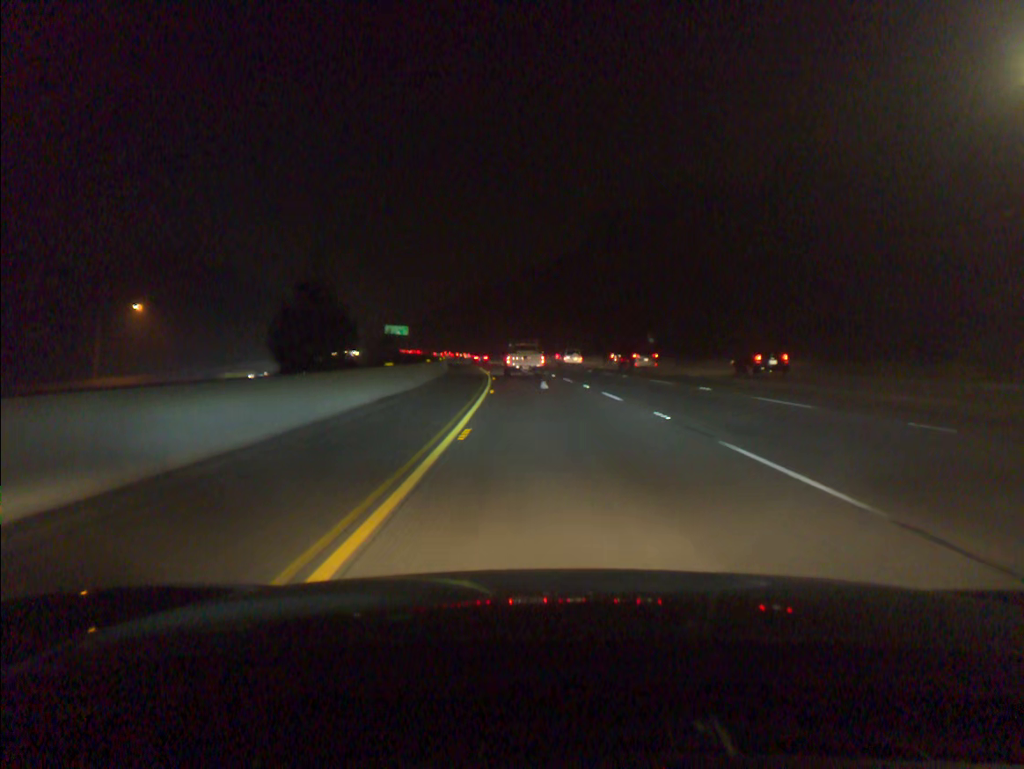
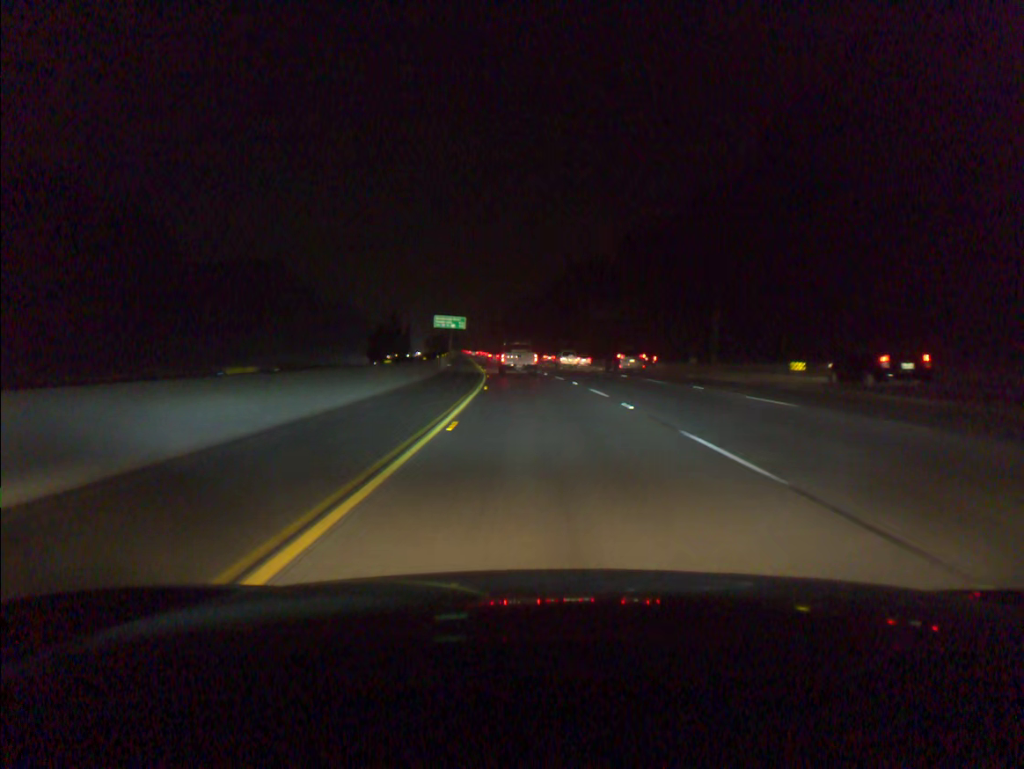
(-3.9, +71.5) m; -7°
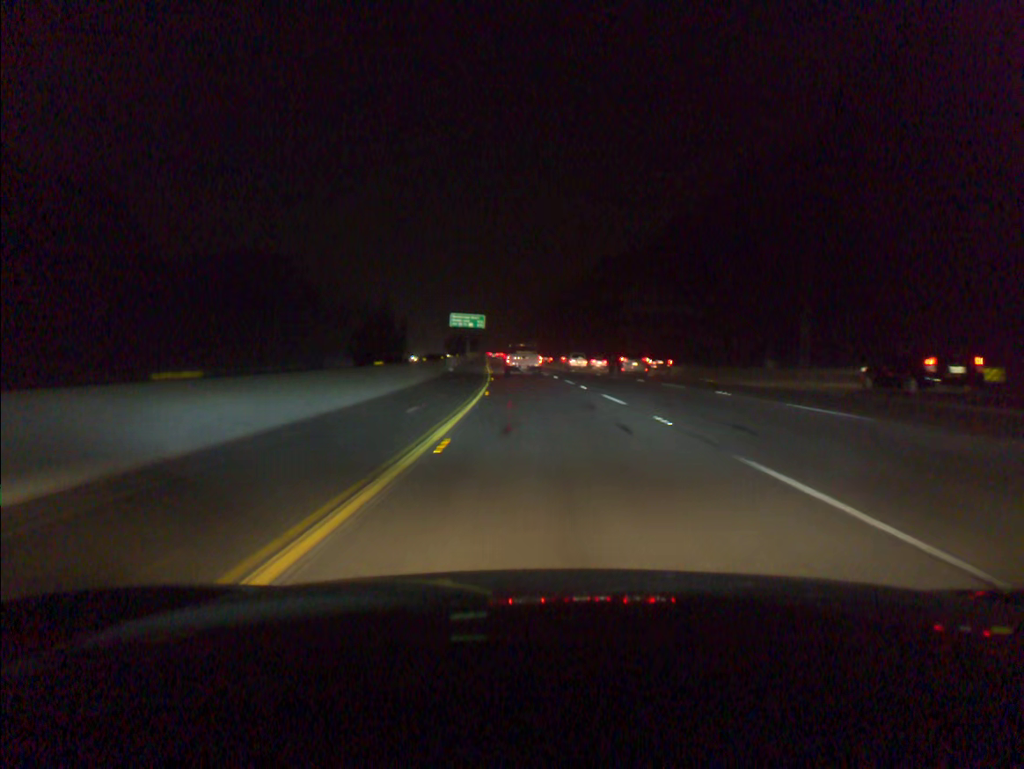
(-0.3, +17.5) m; -2°
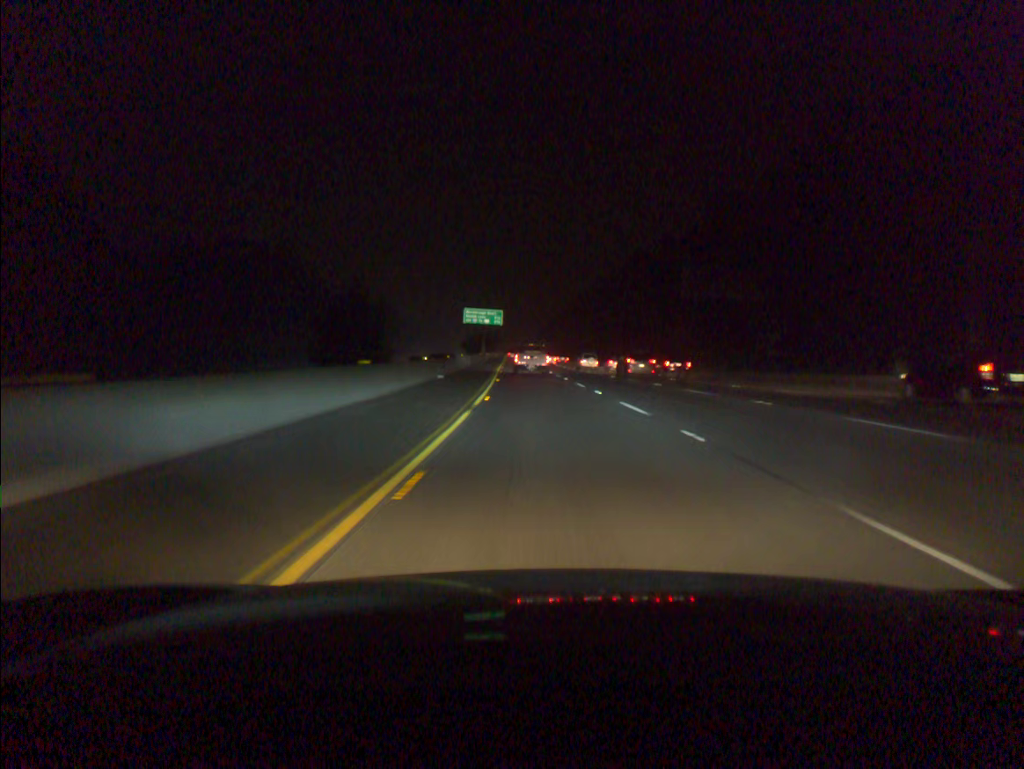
(-0.3, +17.5) m; -2°
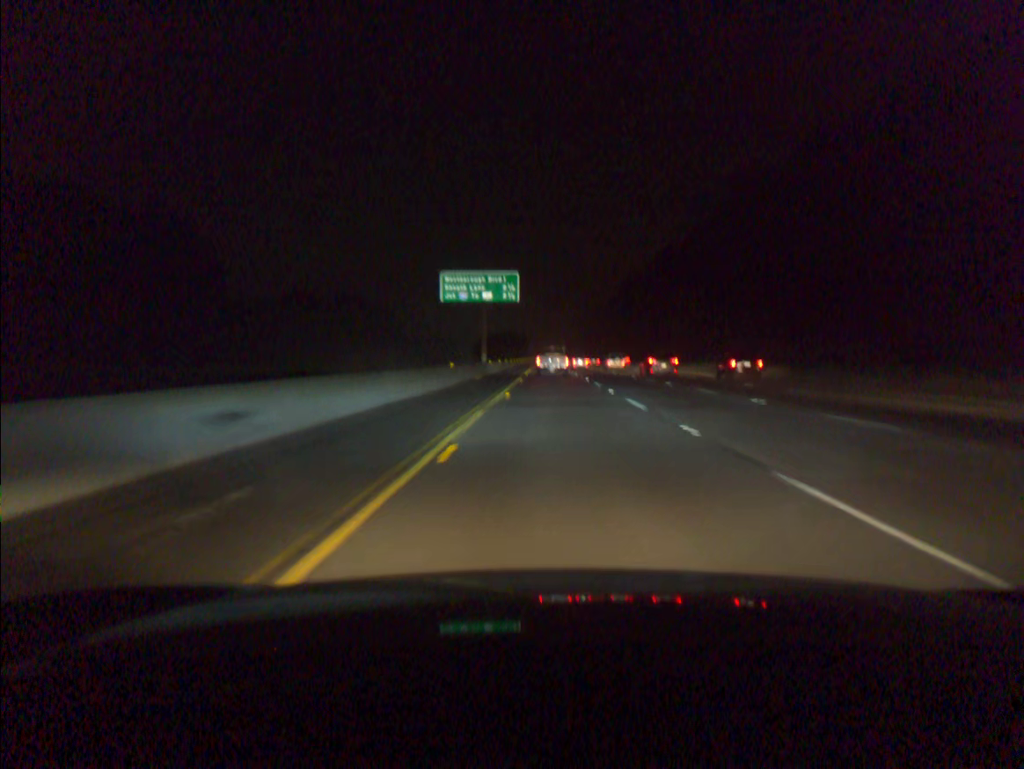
(-2.1, +70.6) m; -3°
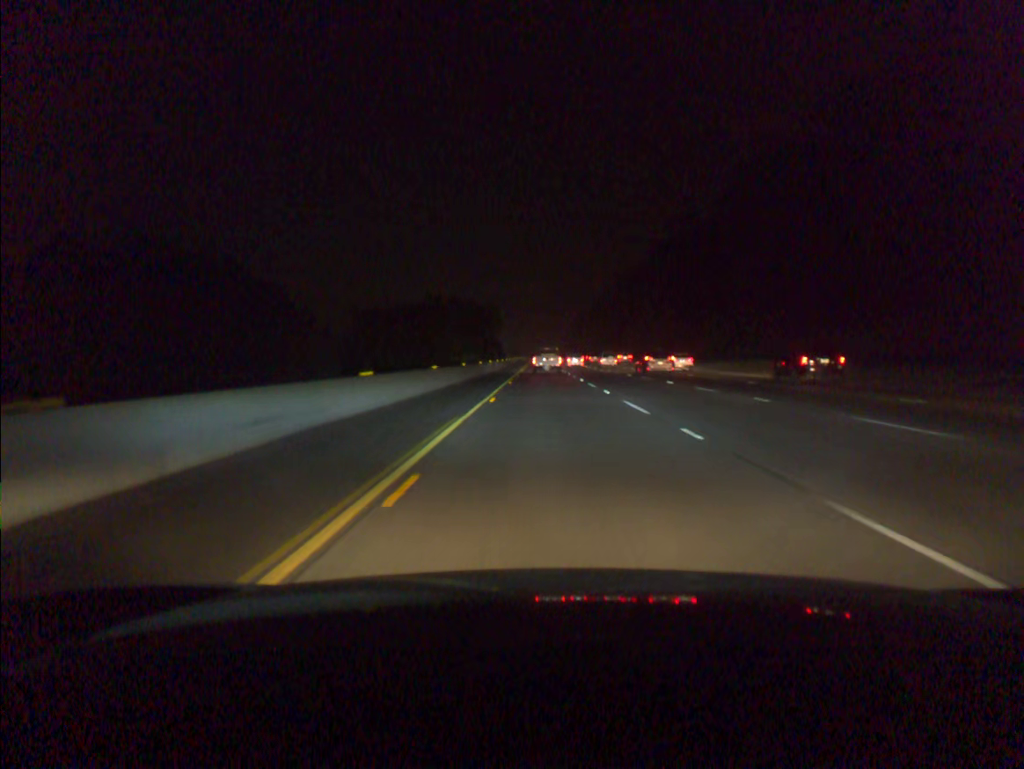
(+0.3, +90.0) m; 0°
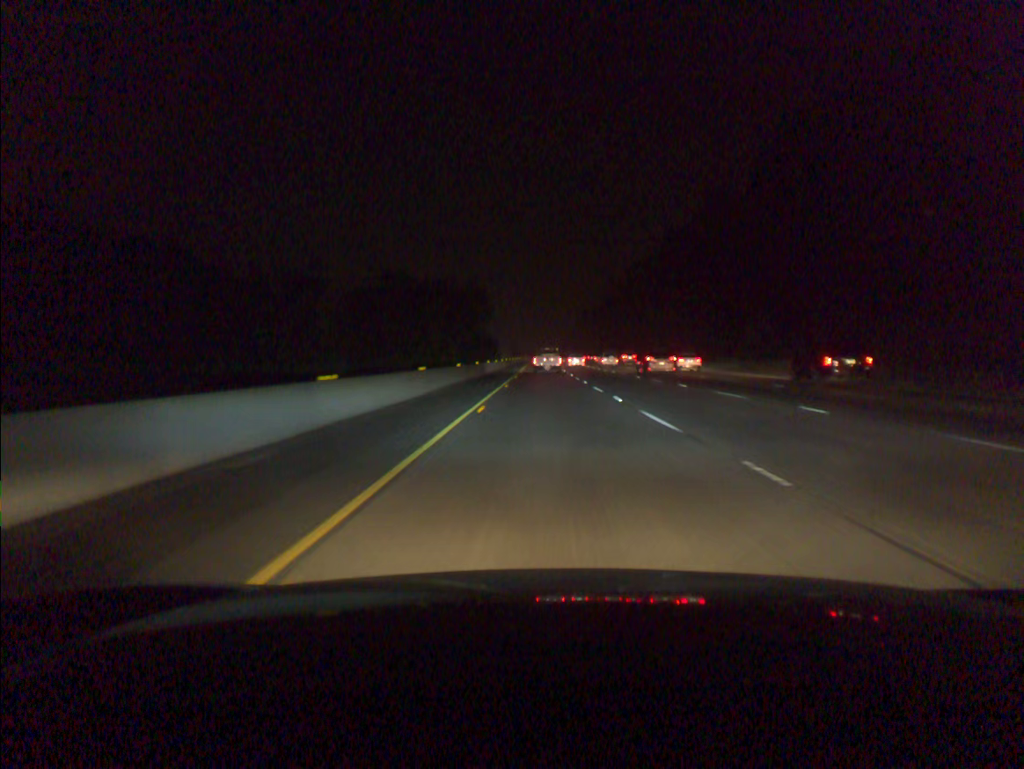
(0.0, +18.2) m; 0°
